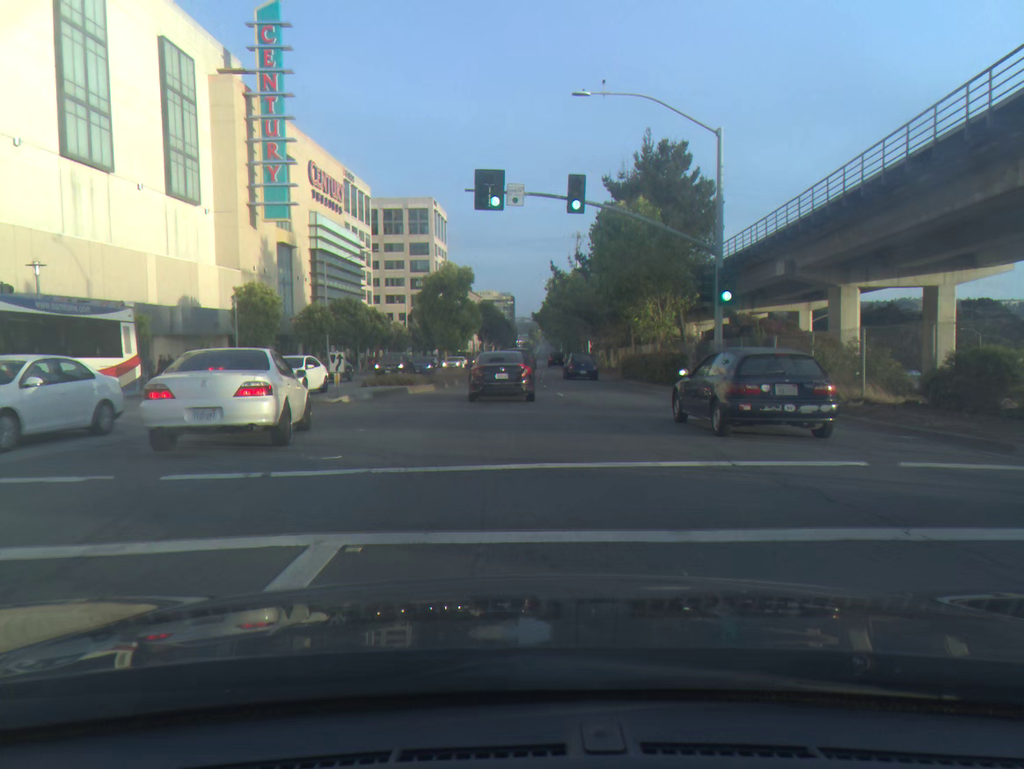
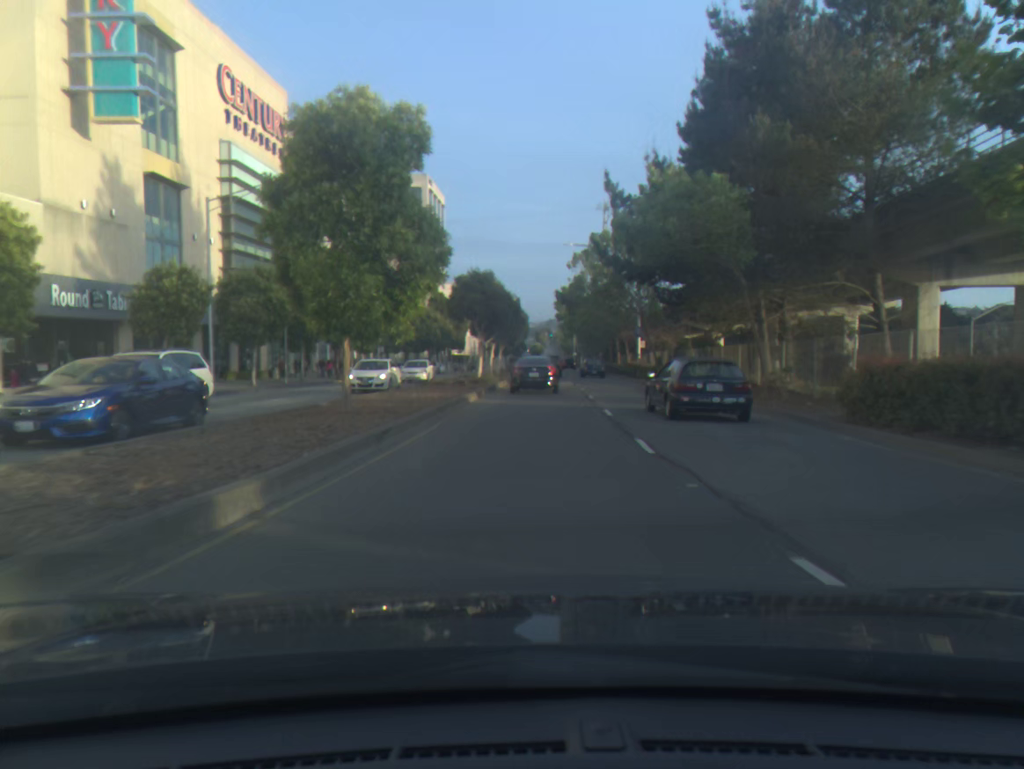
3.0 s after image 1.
(-0.6, +28.8) m; 0°
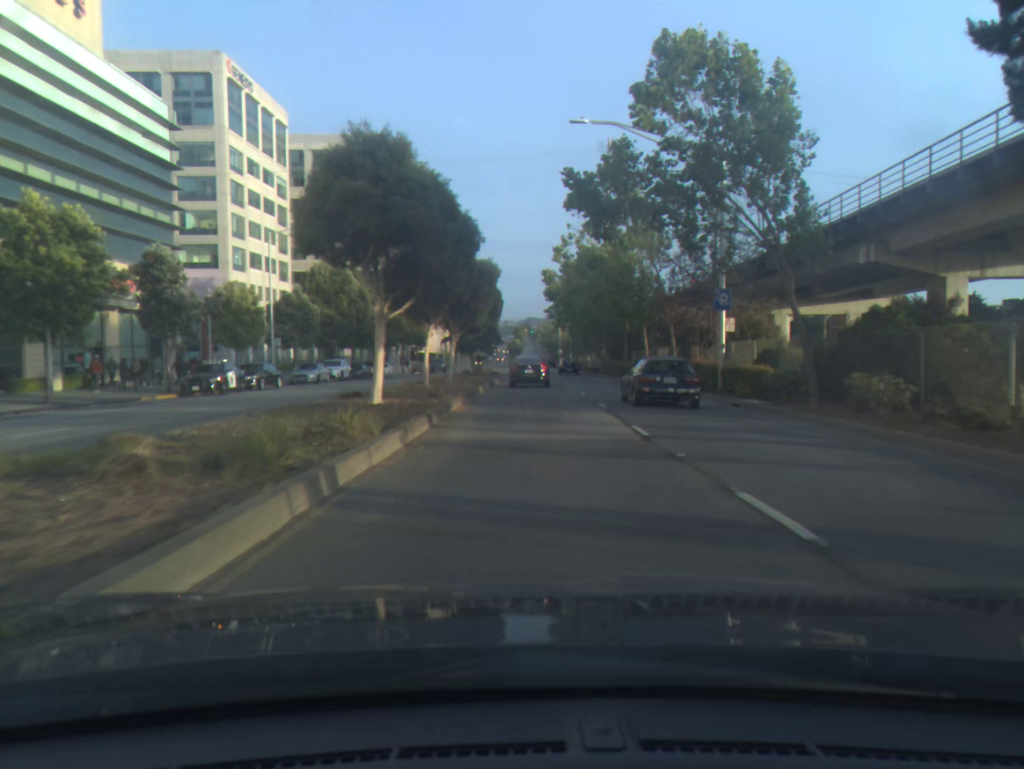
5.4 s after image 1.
(+0.3, +27.3) m; +1°
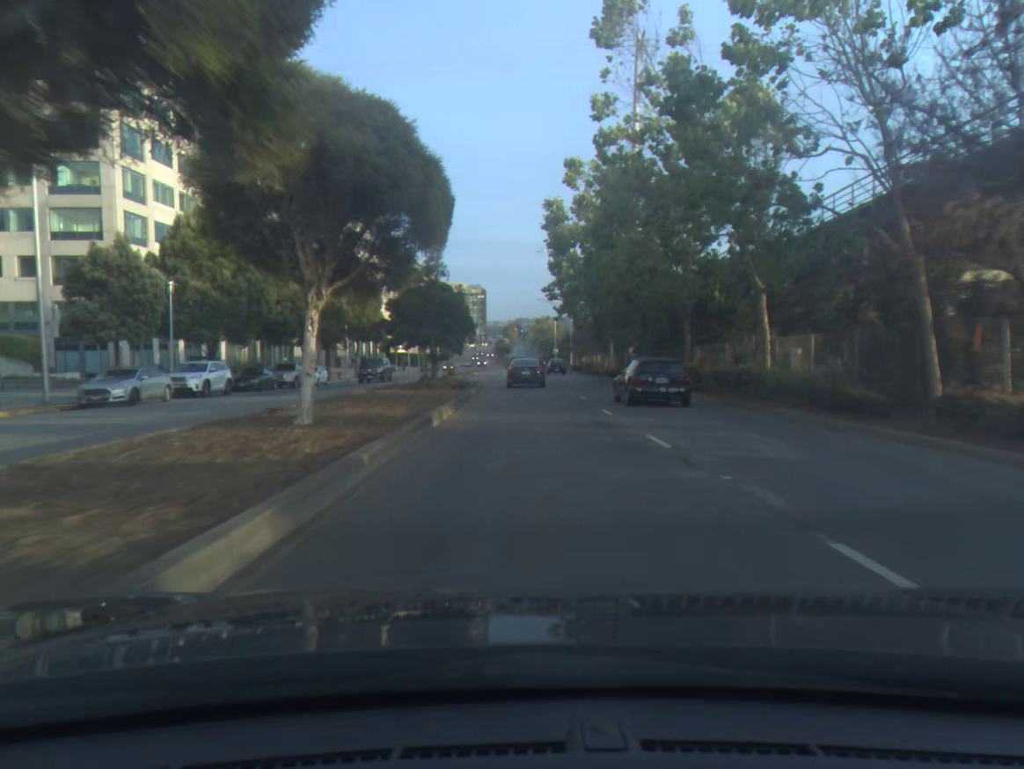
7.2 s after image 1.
(+0.2, +23.8) m; +1°
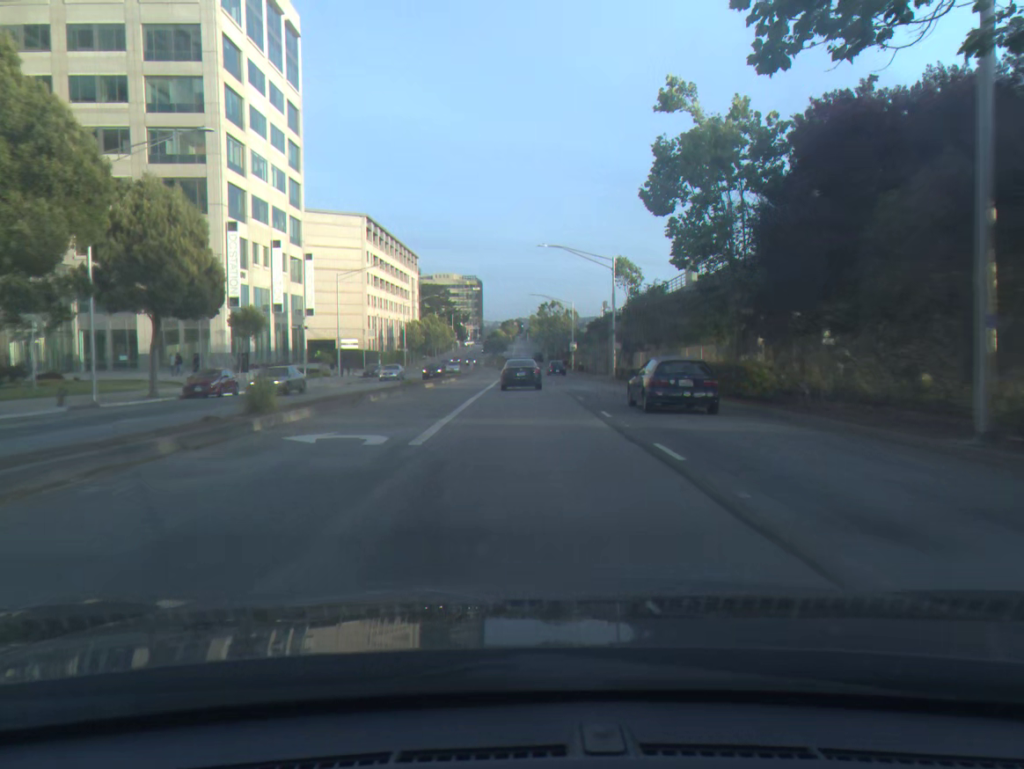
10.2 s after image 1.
(+0.1, +45.3) m; 0°
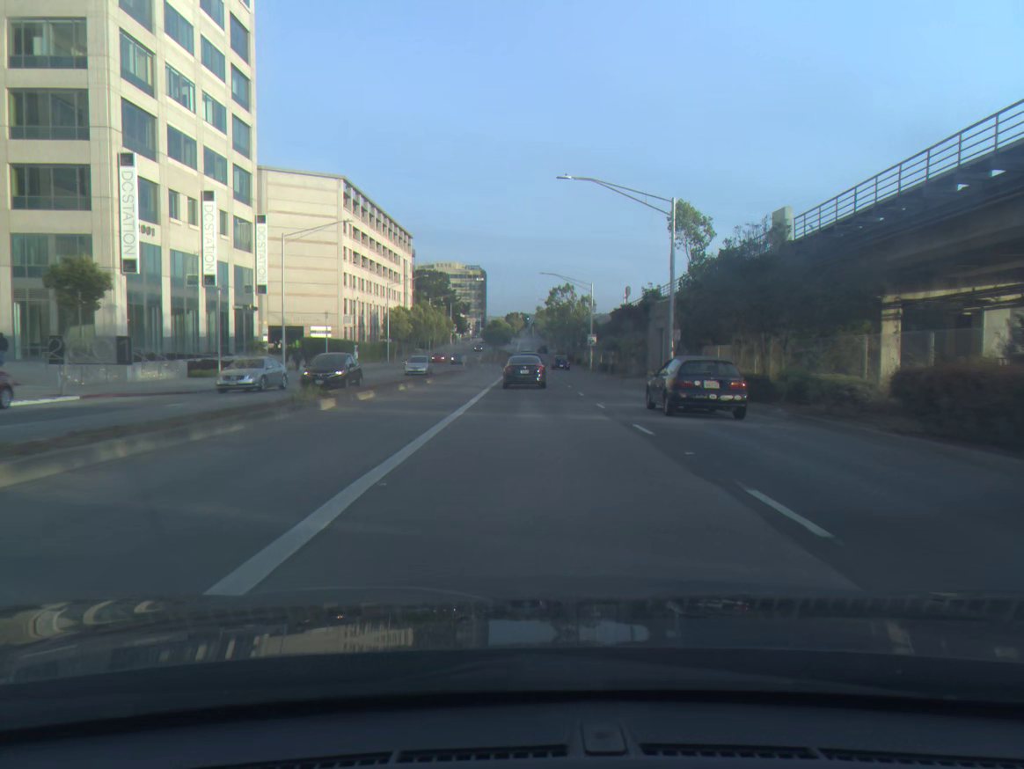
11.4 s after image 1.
(-0.1, +19.0) m; -1°
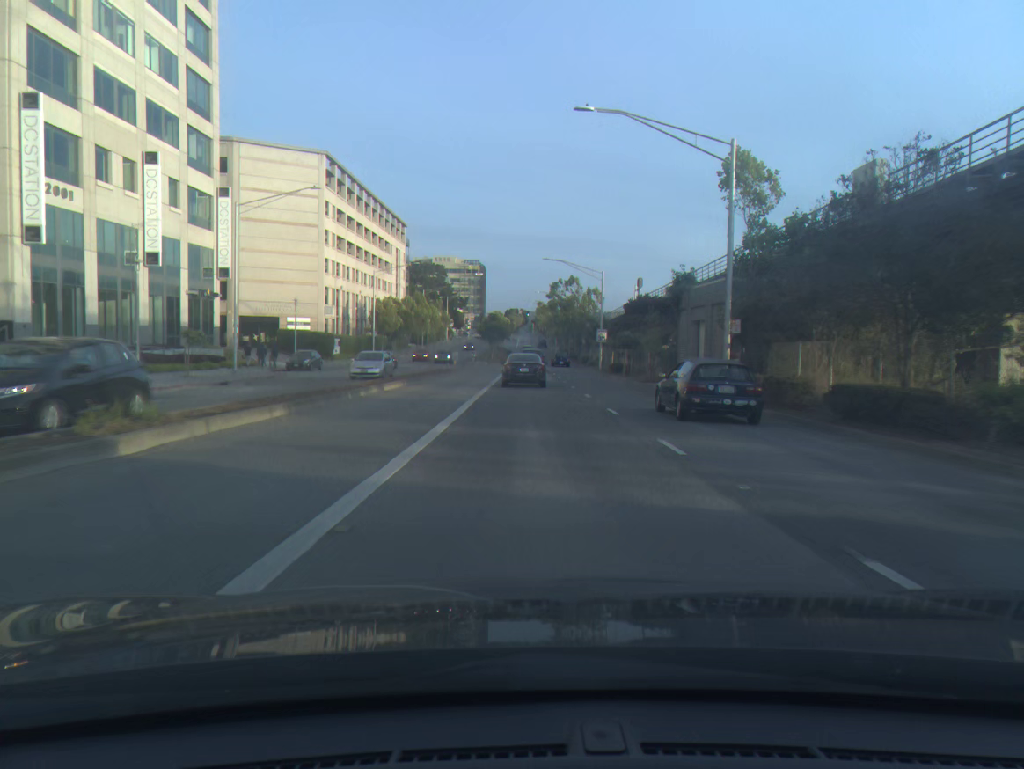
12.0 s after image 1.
(0.0, +9.6) m; 0°
